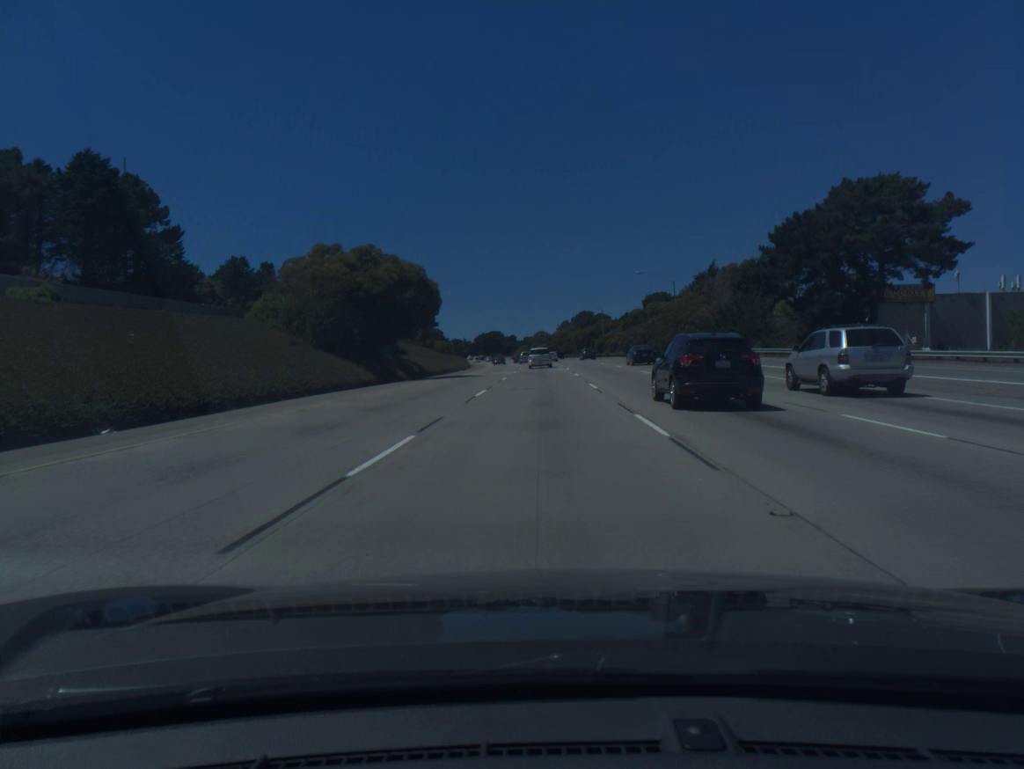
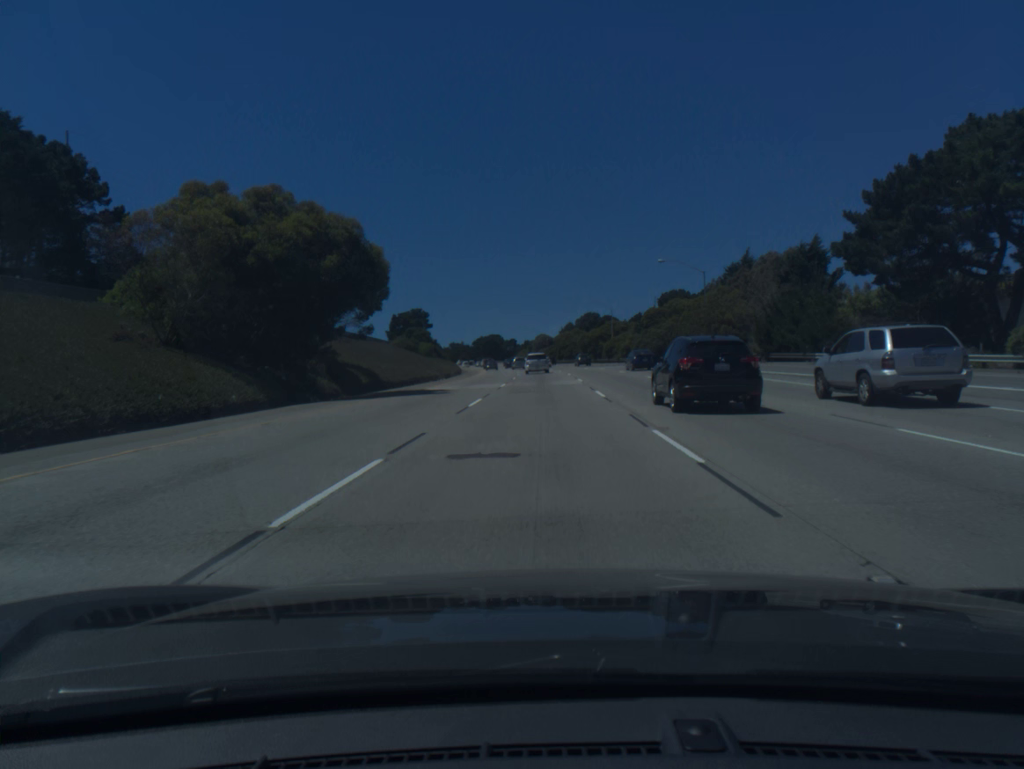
(0.0, +17.0) m; 0°
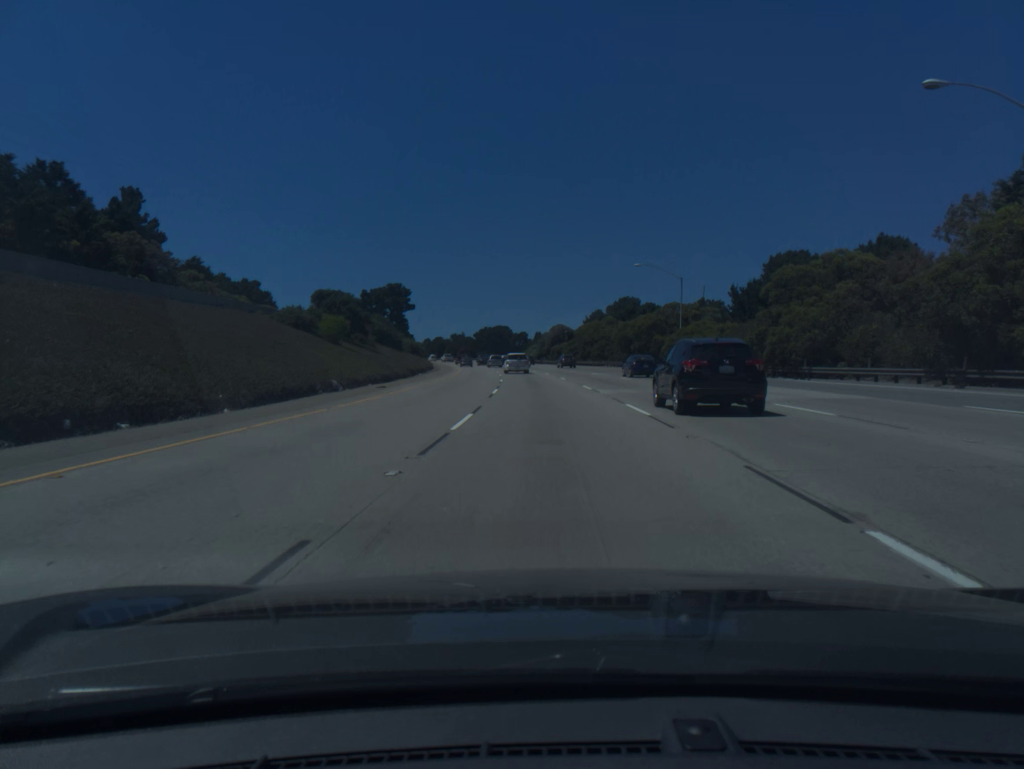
(-0.4, +51.0) m; -1°
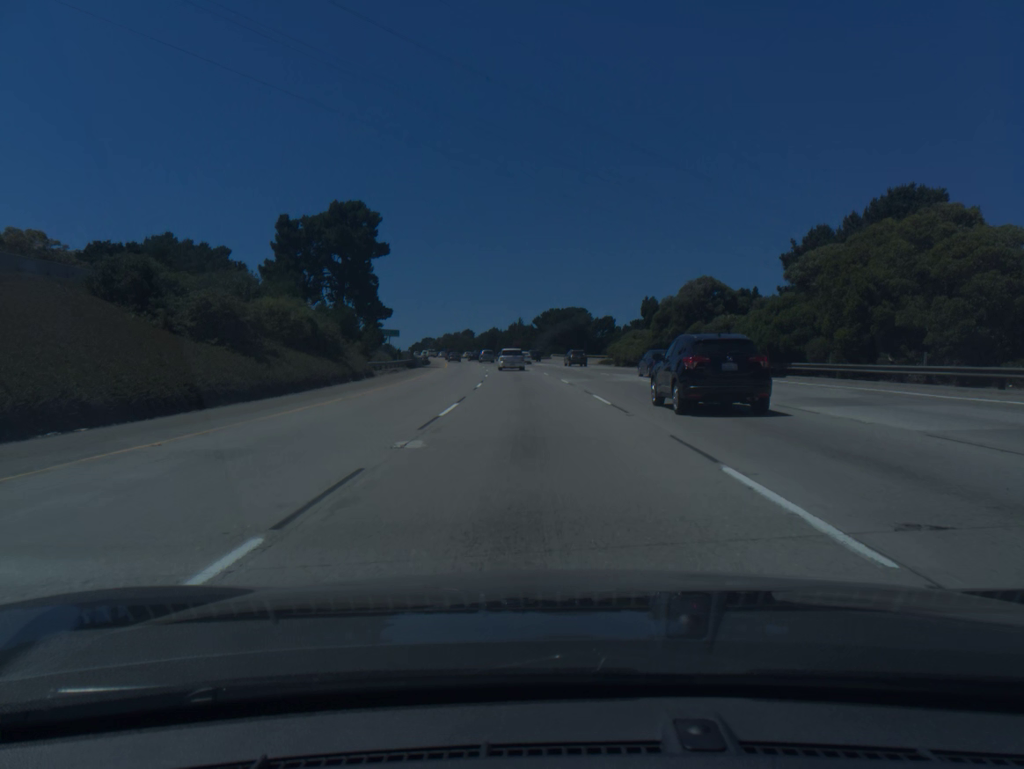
(-3.4, +84.8) m; -5°
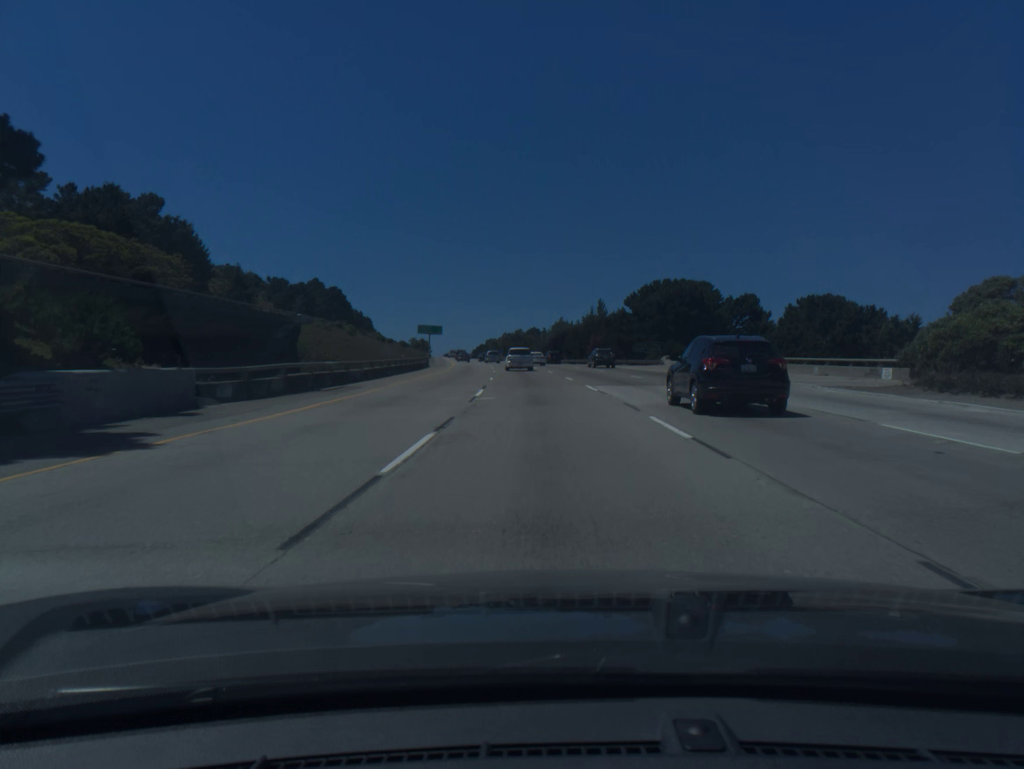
(-3.3, +66.3) m; -5°
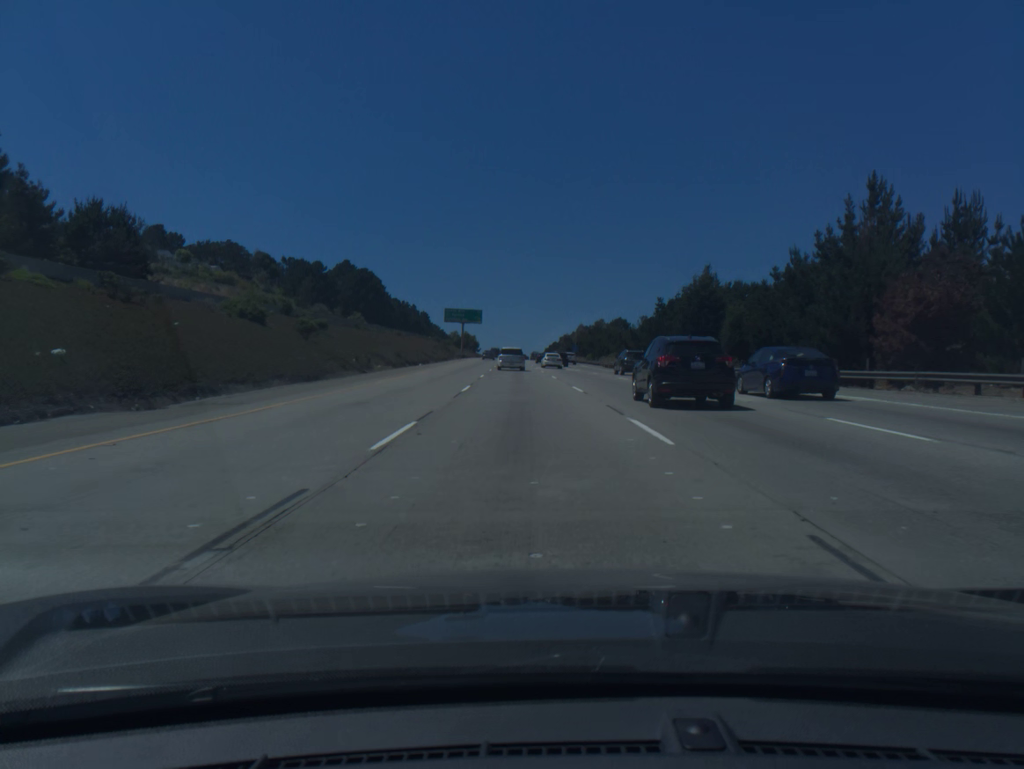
(-3.6, +80.5) m; -6°
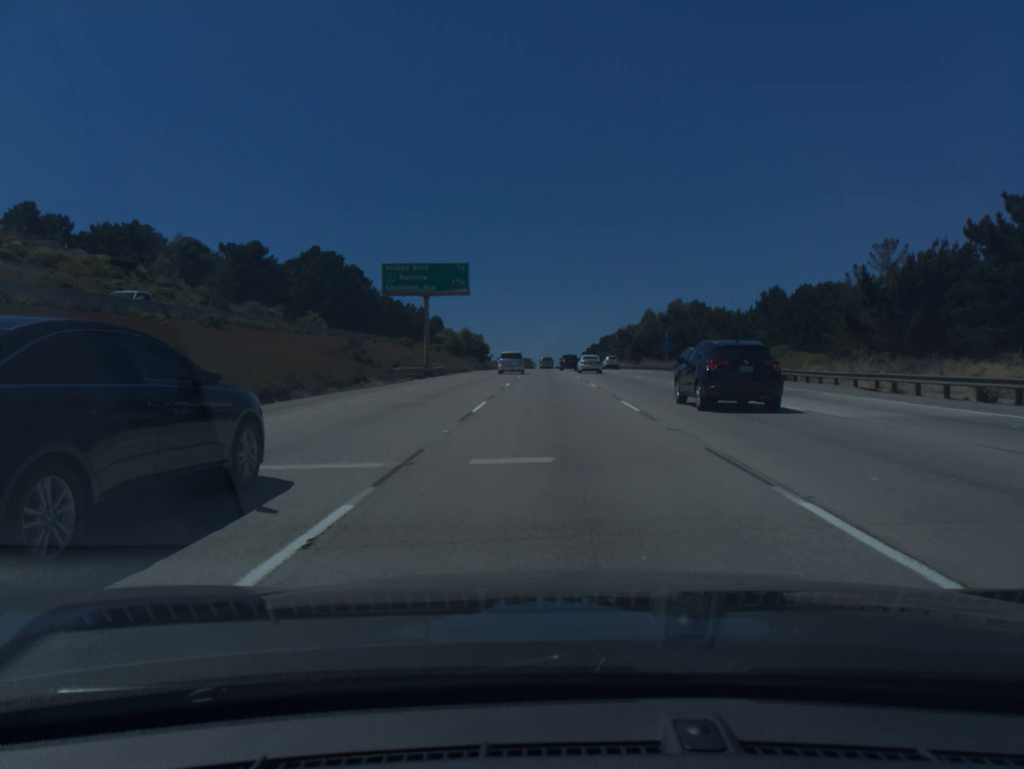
(-3.3, +79.7) m; -2°
